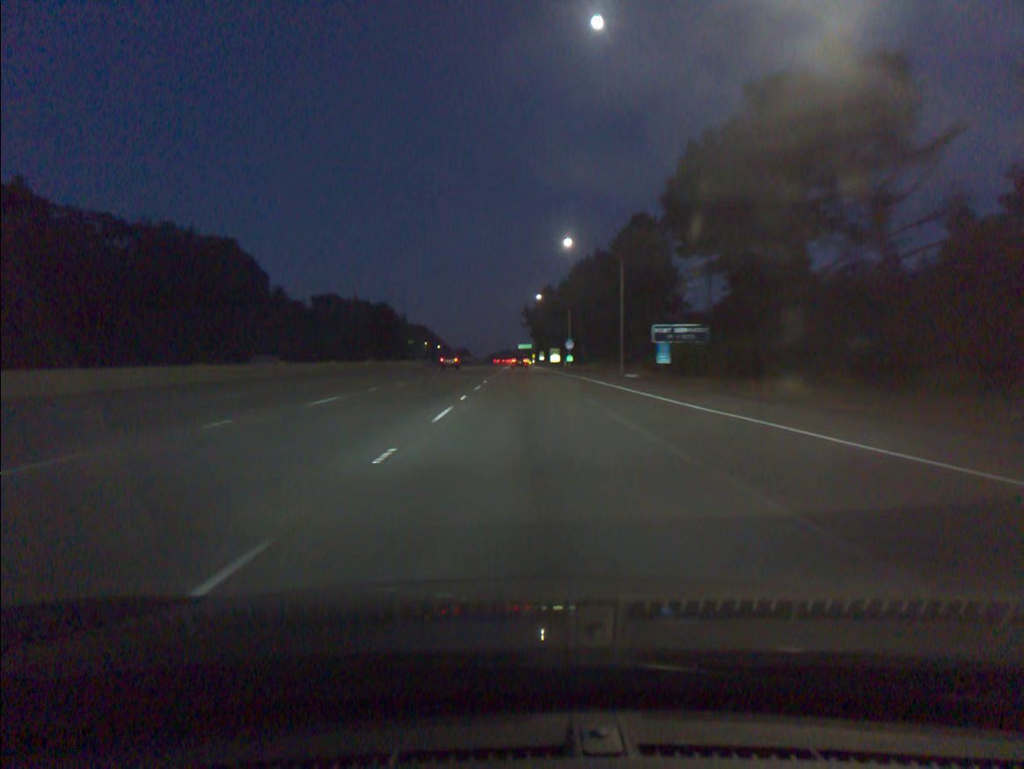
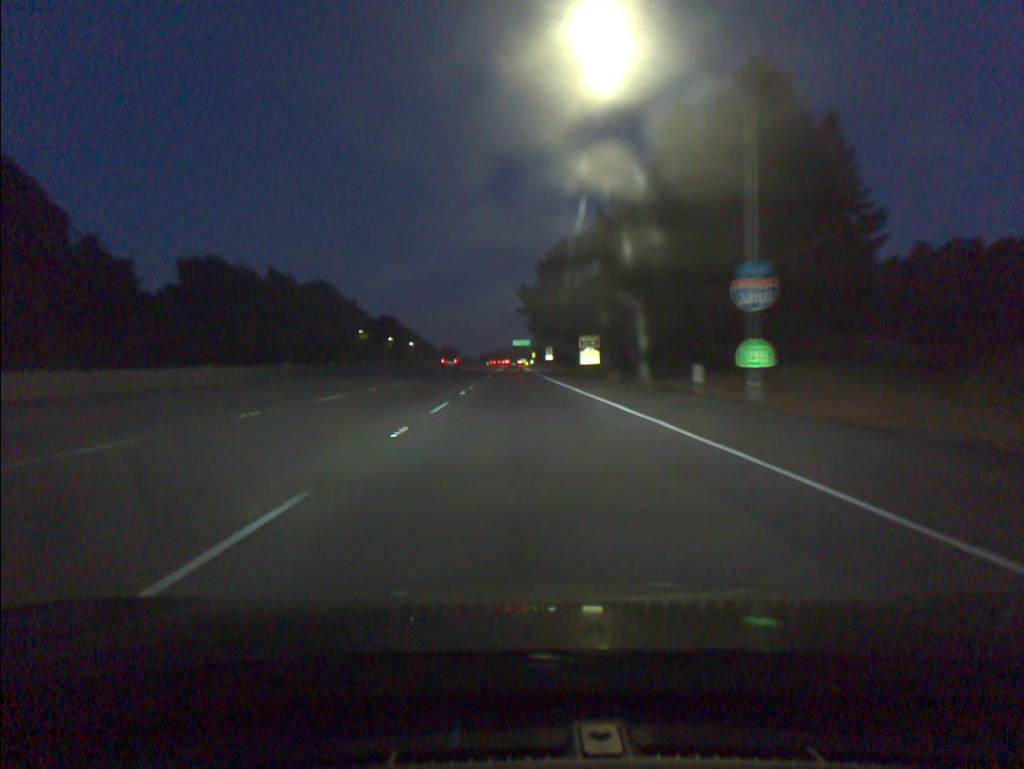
(+0.1, +85.5) m; 0°
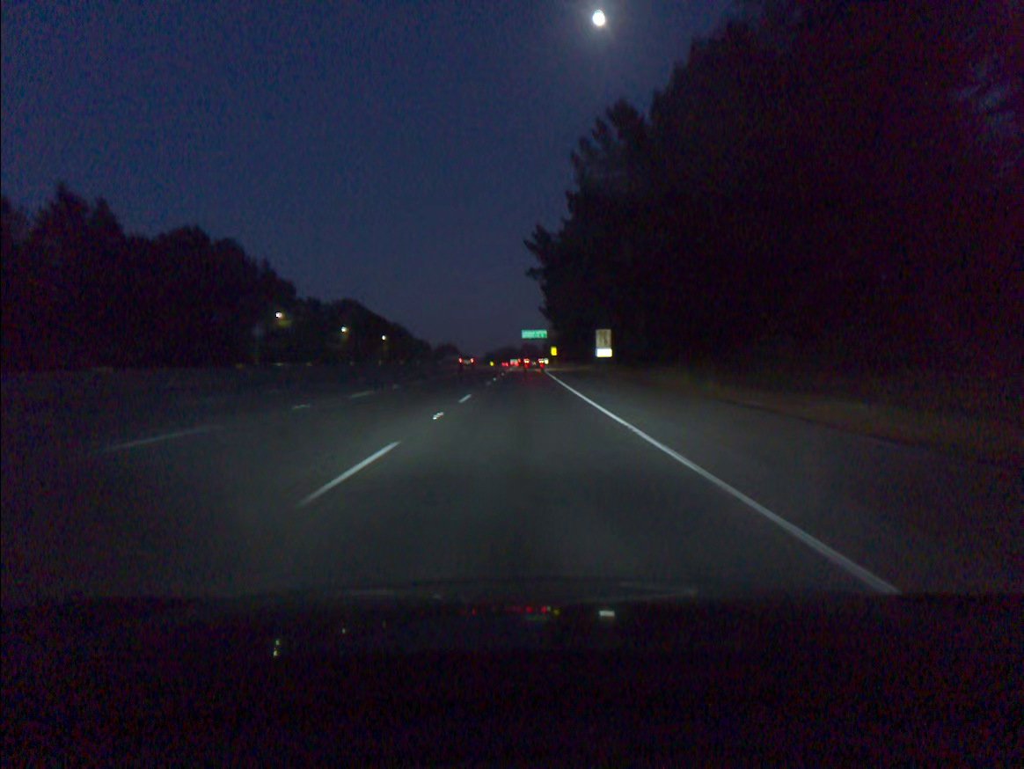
(-0.4, +84.8) m; -1°
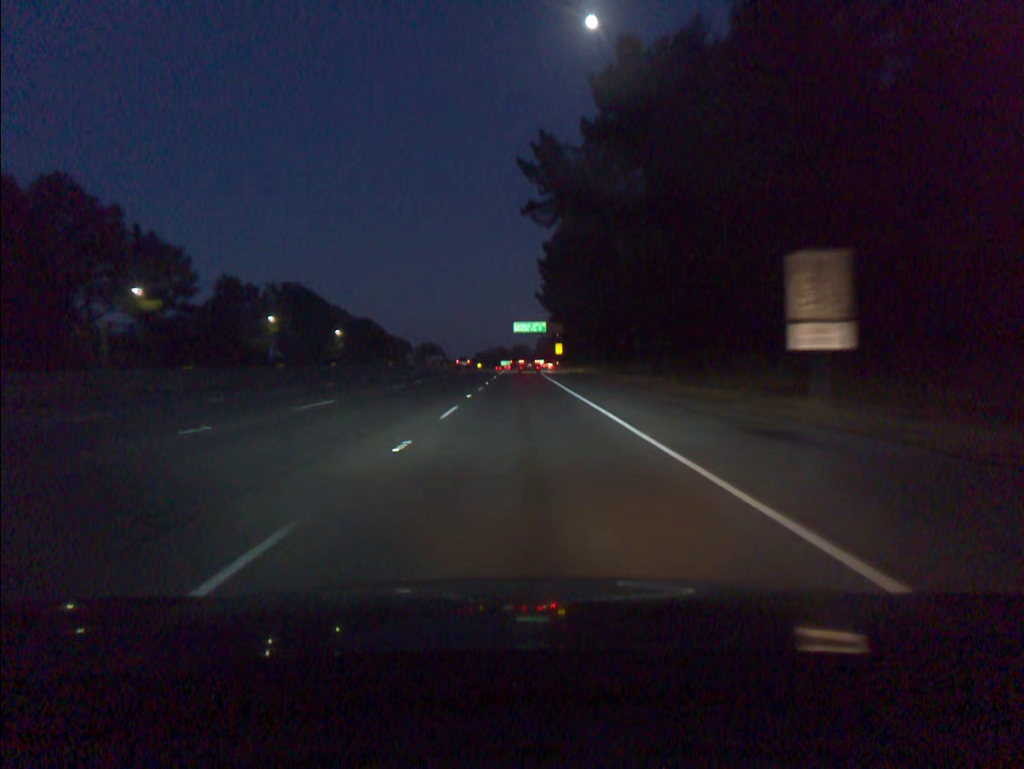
(+0.3, +49.7) m; +1°
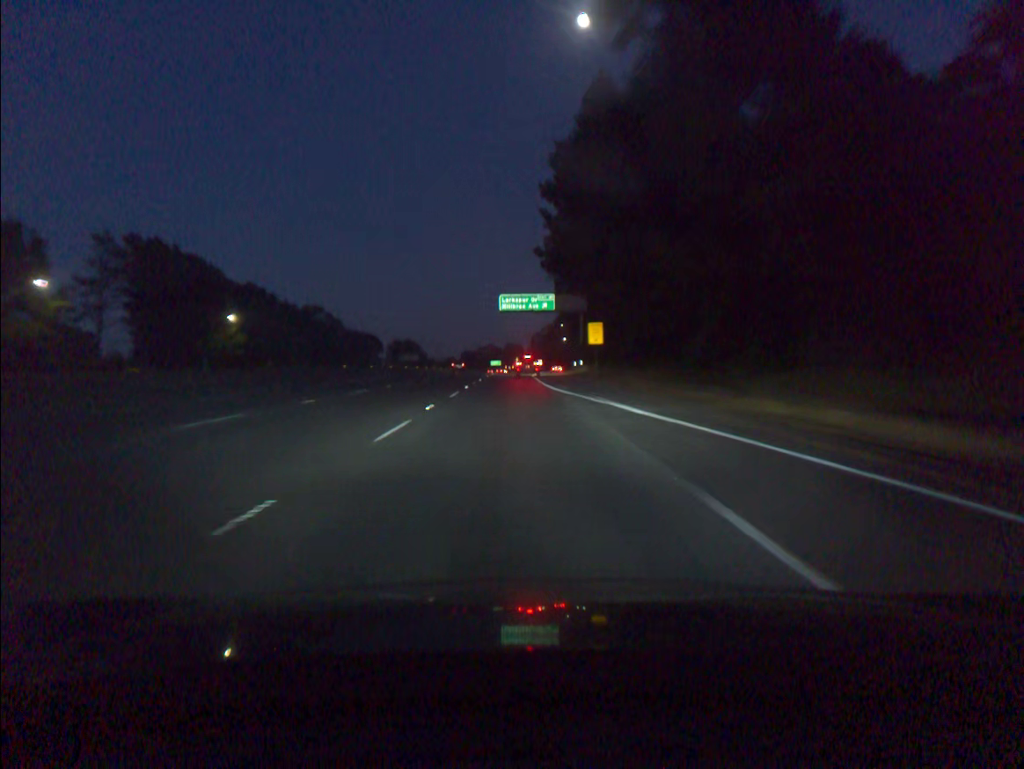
(+0.4, +63.7) m; +1°
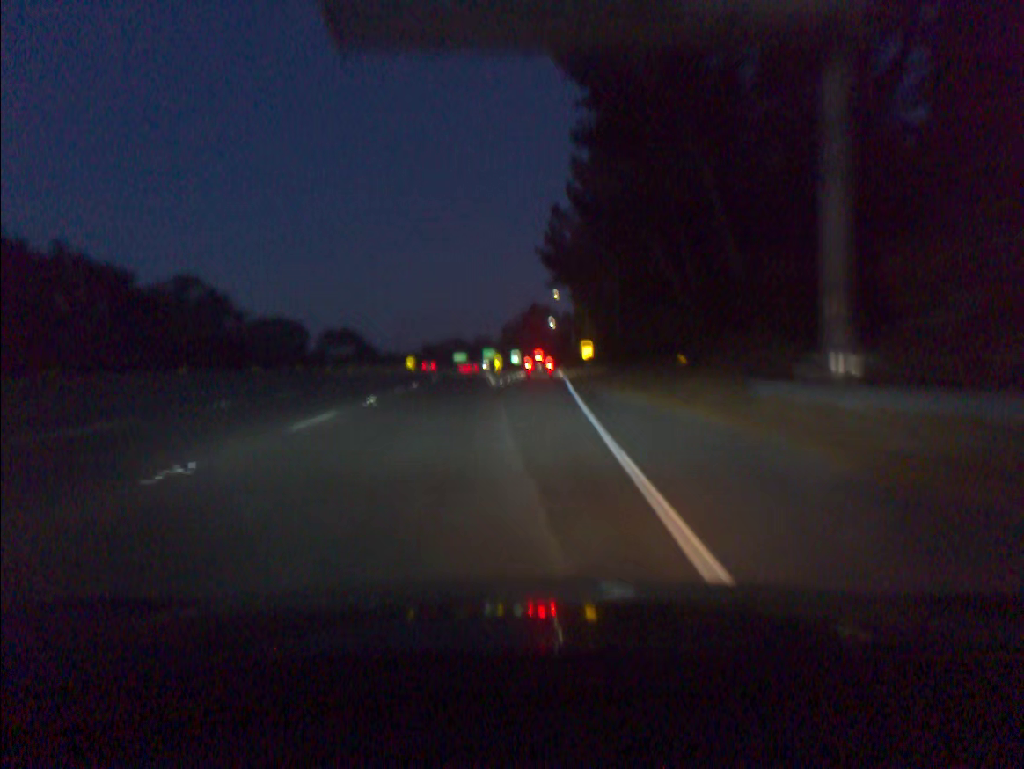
(+0.6, +74.4) m; +2°
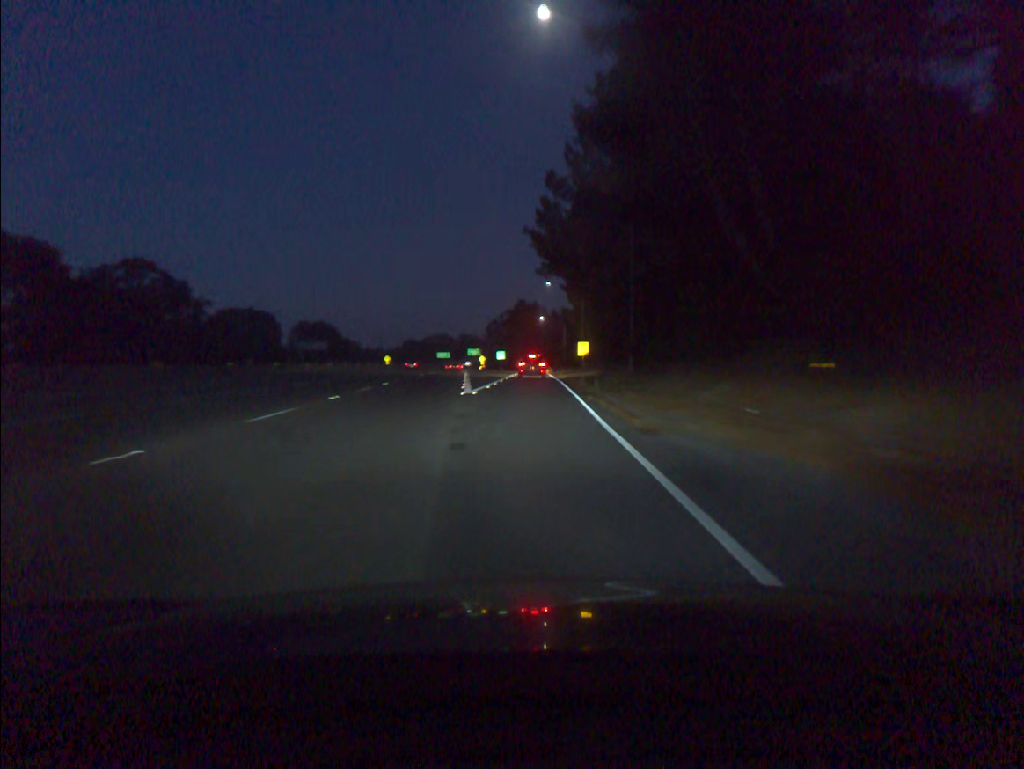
(+0.1, +13.9) m; +1°
